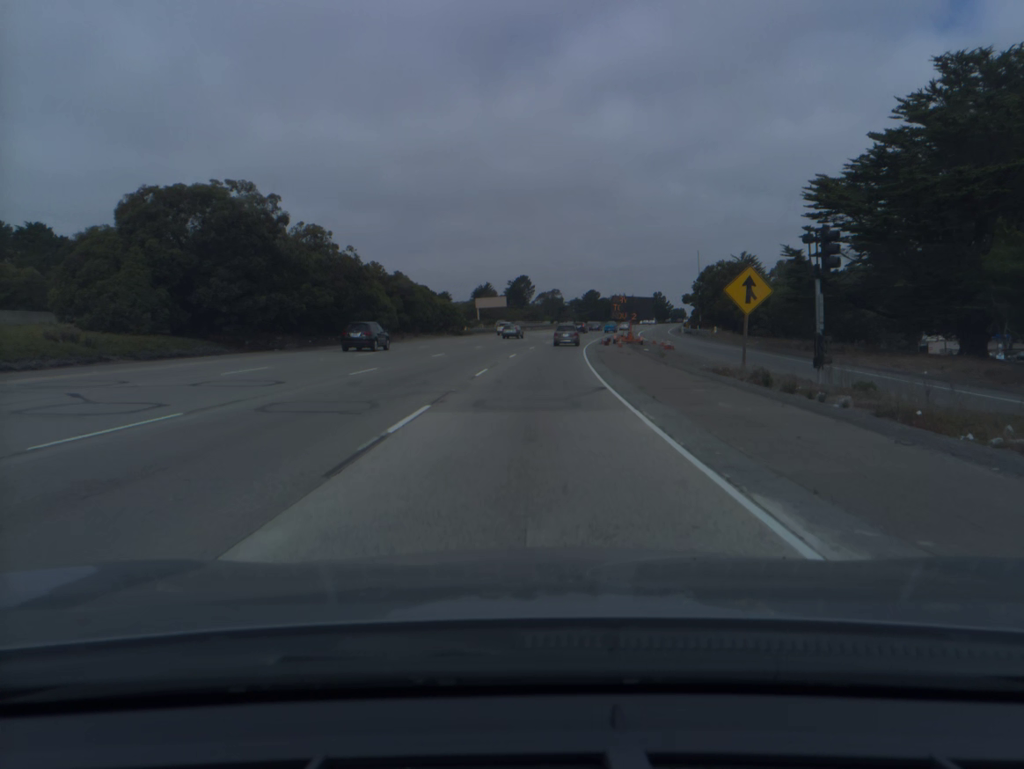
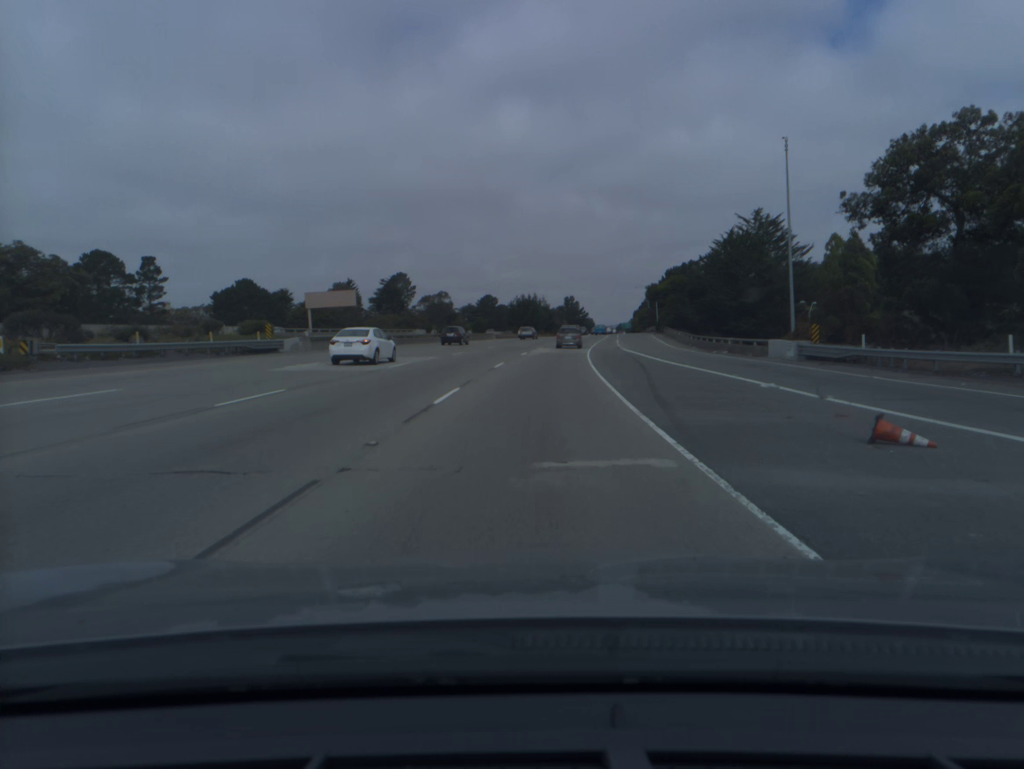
(+5.2, +80.9) m; +7°
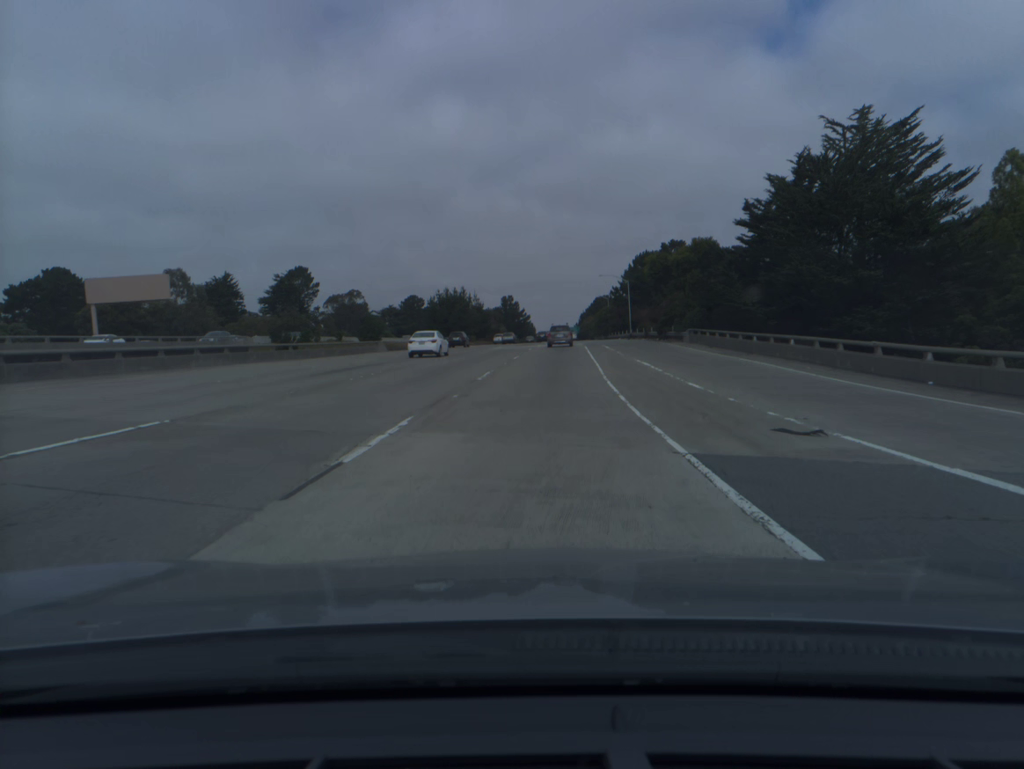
(+2.2, +48.7) m; +5°
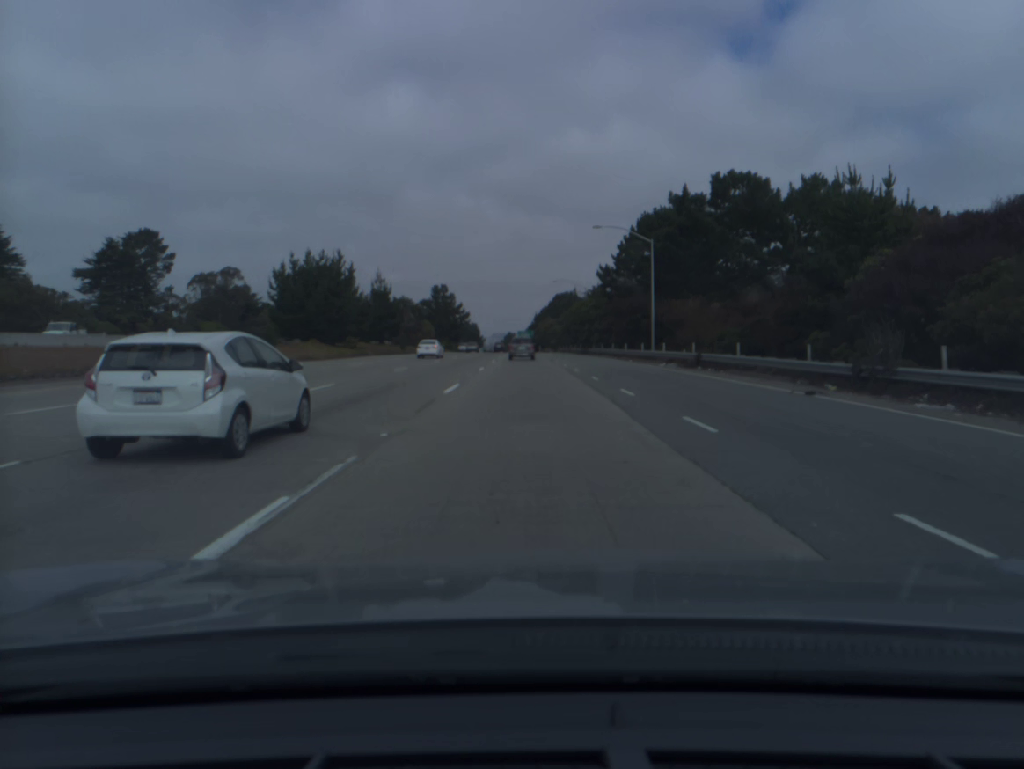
(+2.6, +64.8) m; +4°
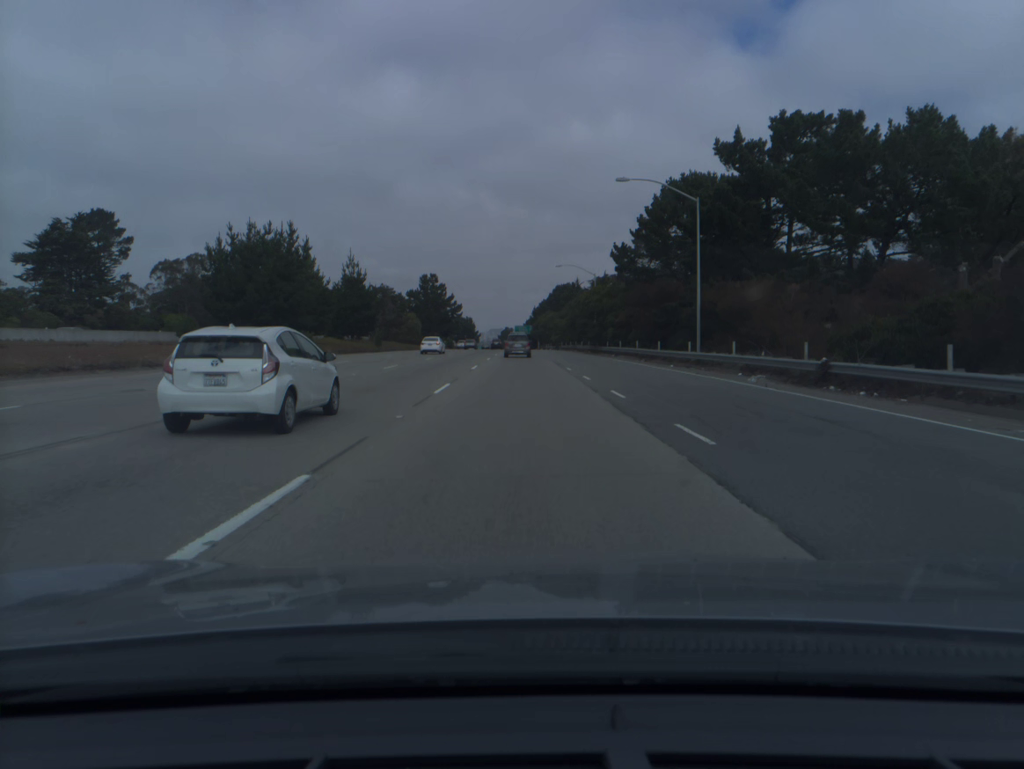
(0.0, +16.2) m; 0°
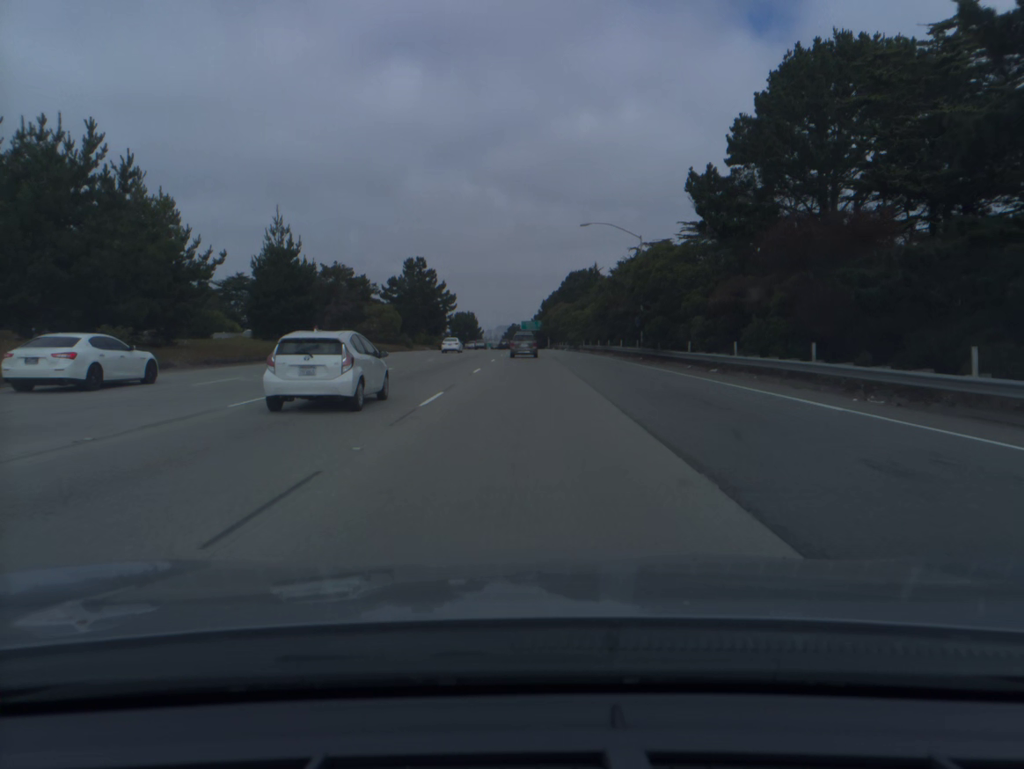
(-0.1, +32.2) m; 0°
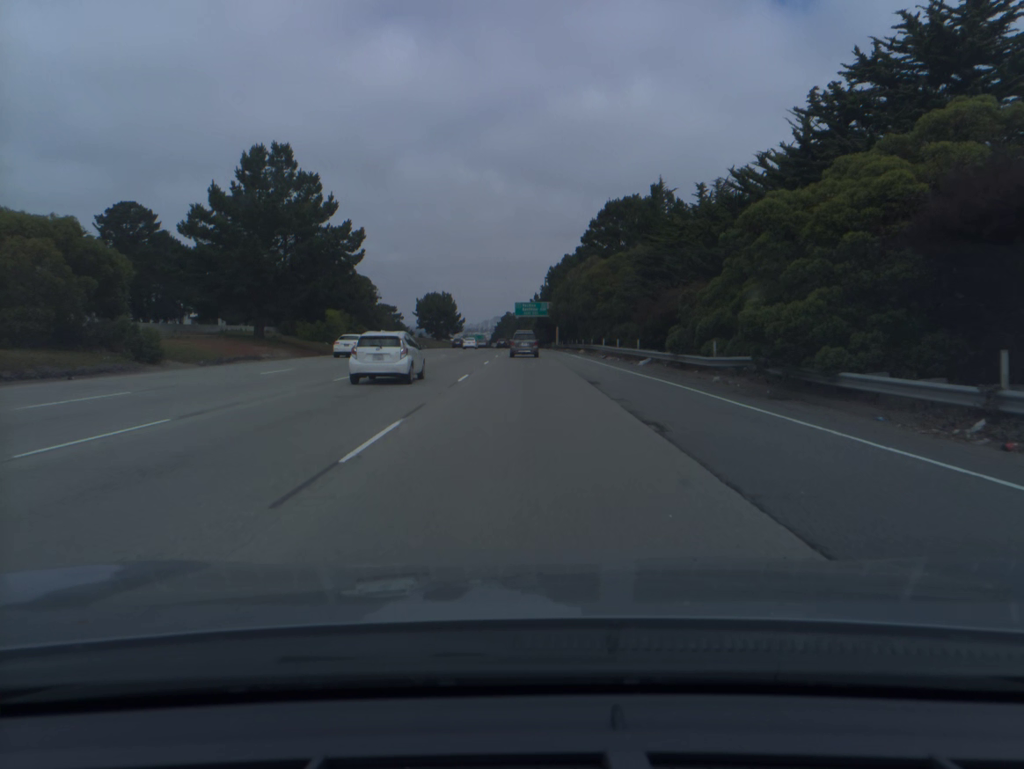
(-0.1, +79.8) m; 0°
